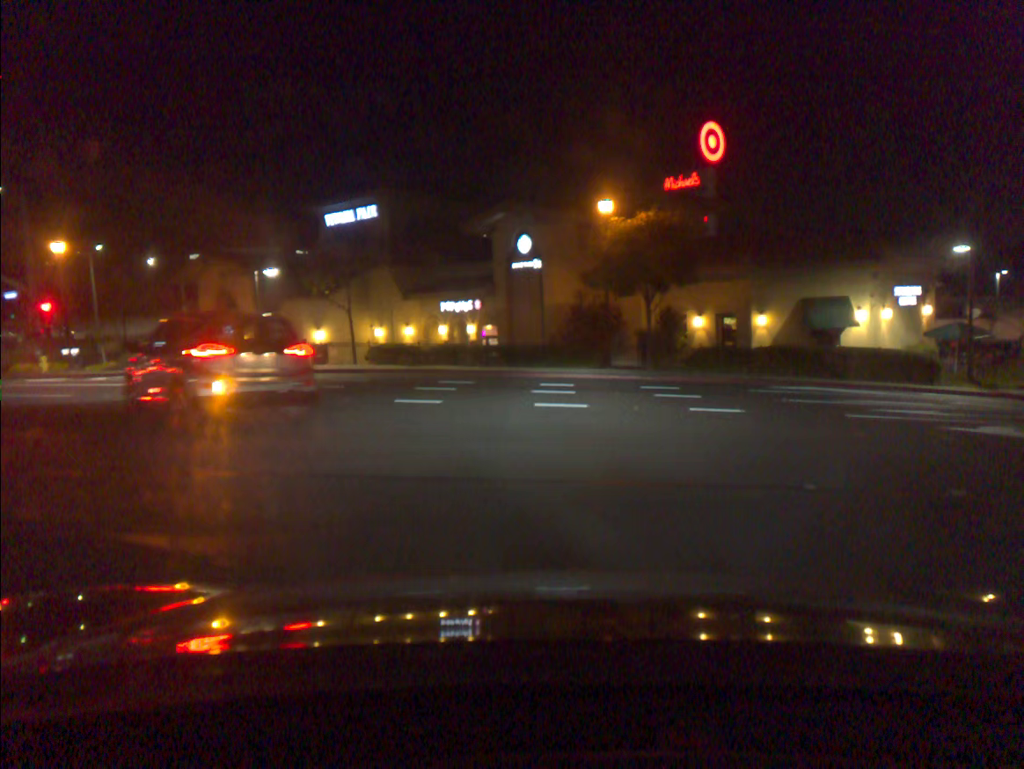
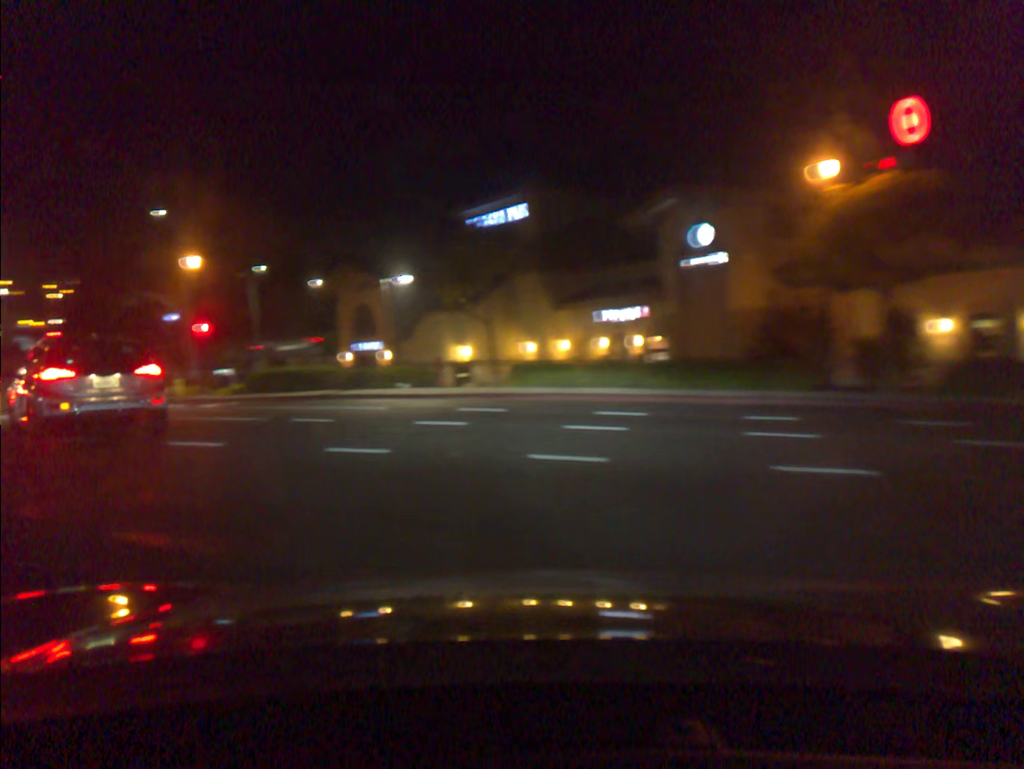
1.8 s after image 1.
(-1.1, +6.0) m; -19°
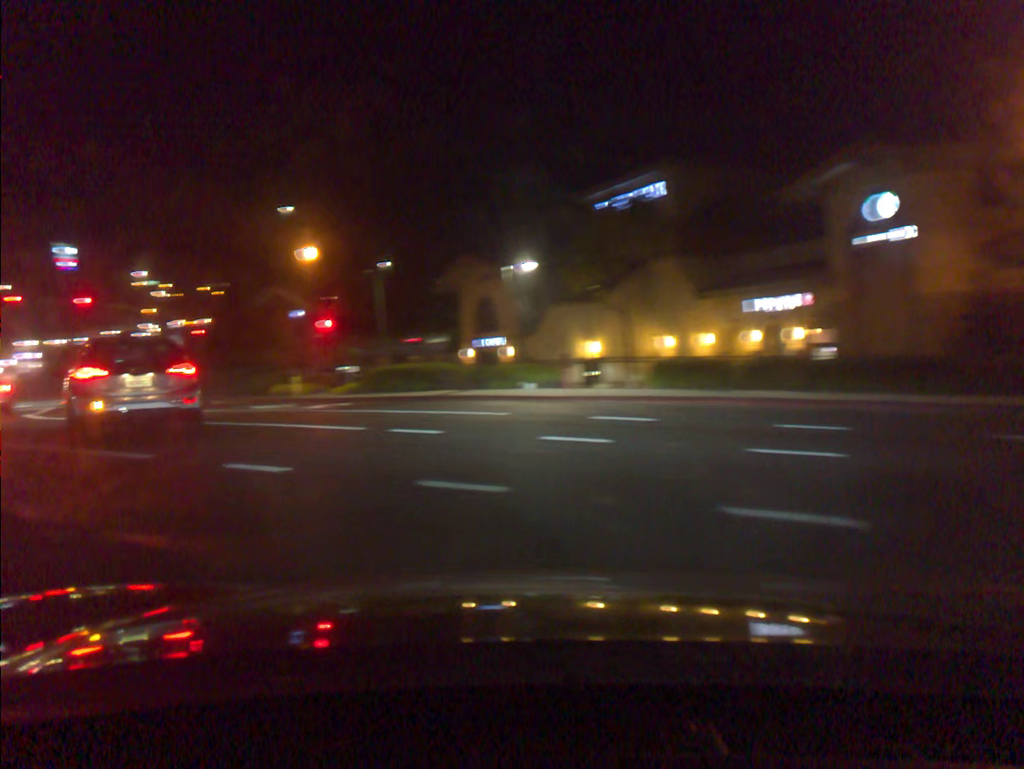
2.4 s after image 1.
(-0.3, +3.2) m; -9°
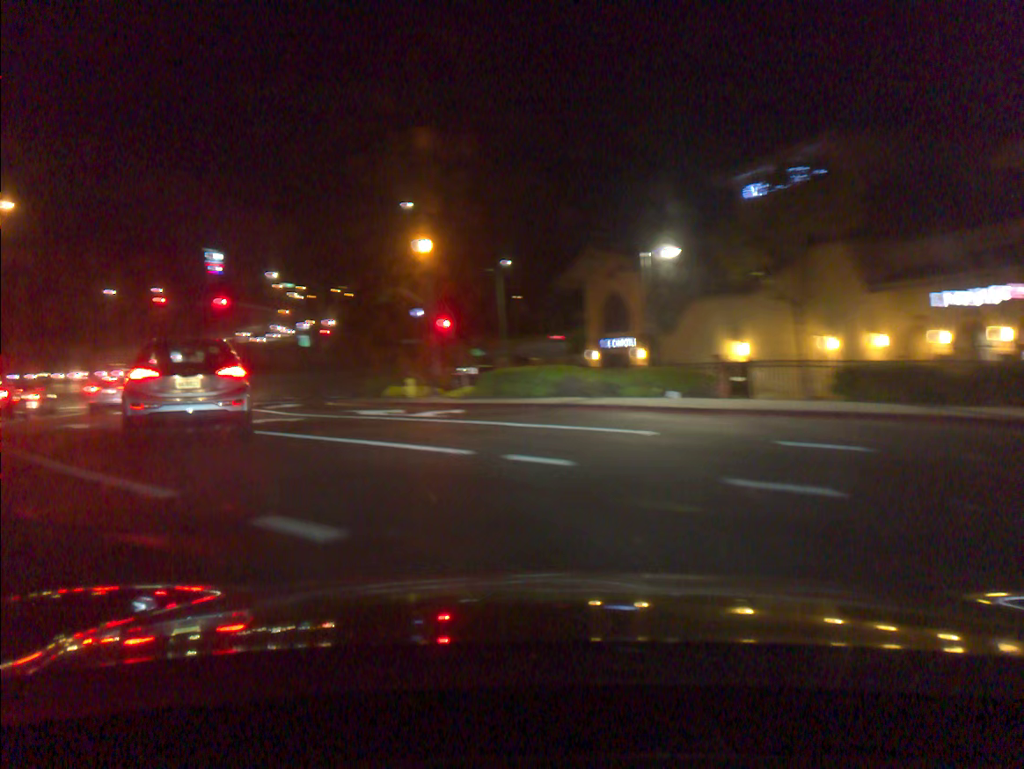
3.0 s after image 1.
(-0.3, +3.3) m; -8°
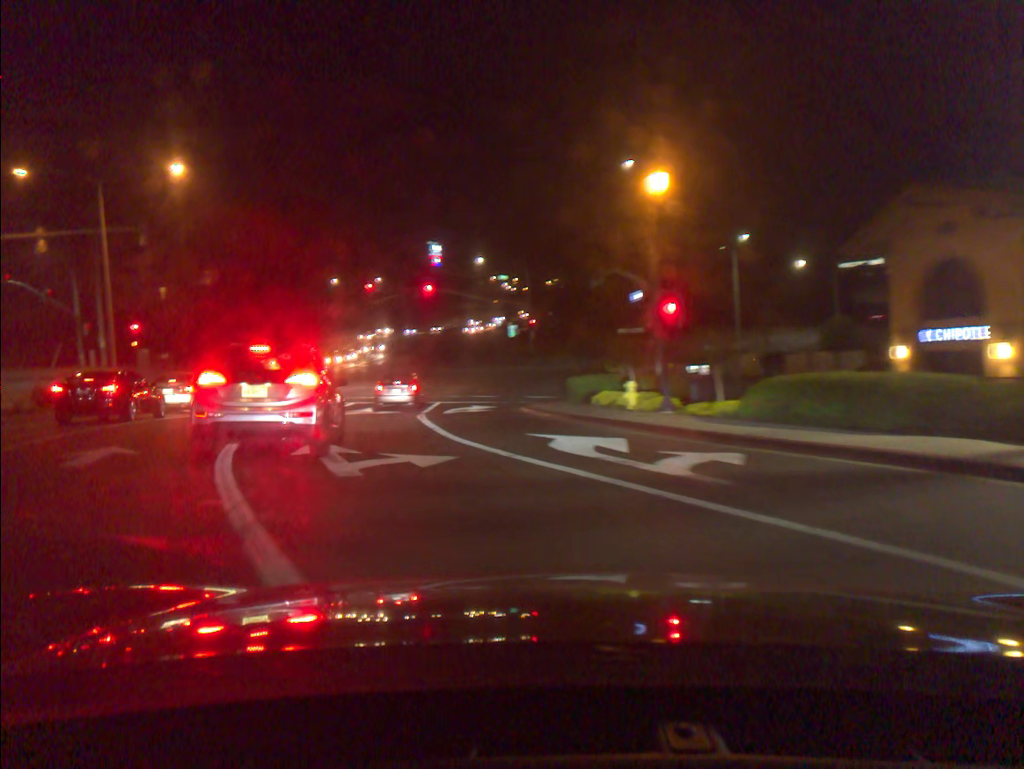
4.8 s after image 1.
(-1.2, +9.4) m; -14°
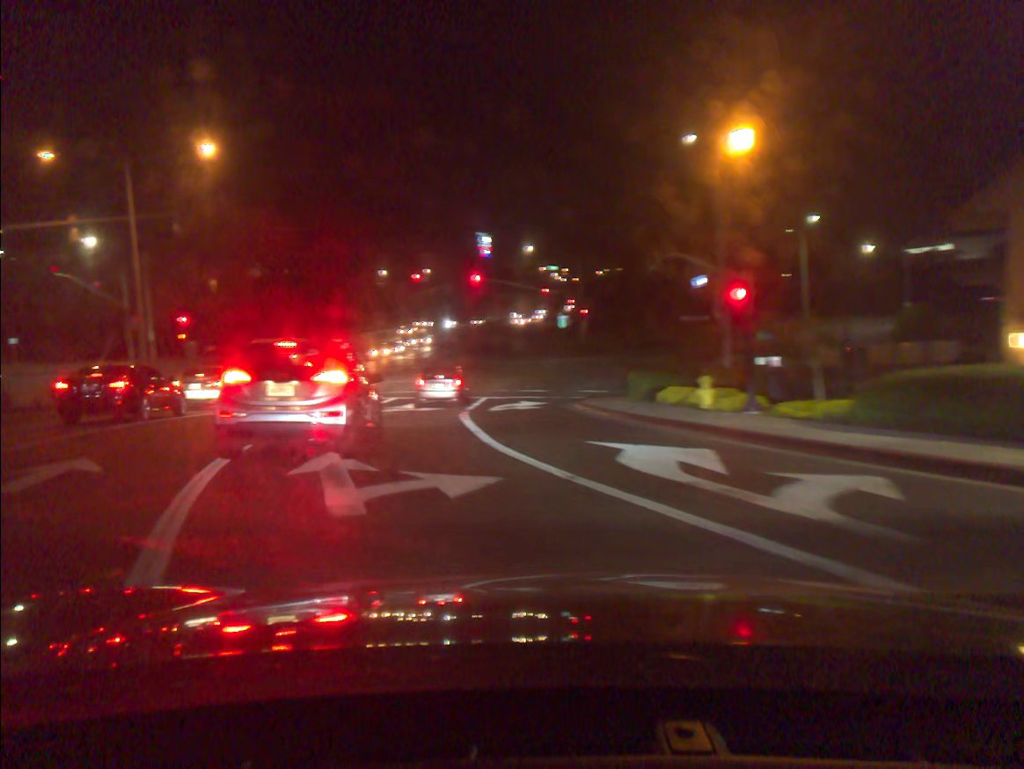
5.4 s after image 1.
(-0.1, +2.7) m; -5°
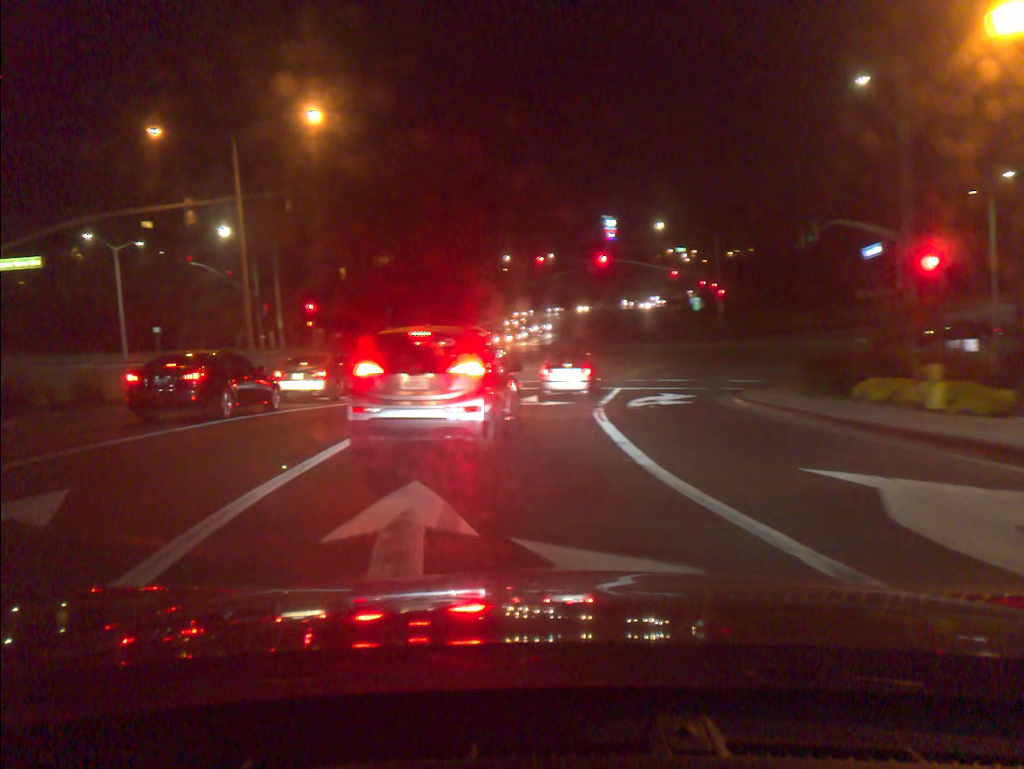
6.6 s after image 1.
(-0.3, +4.1) m; -9°
